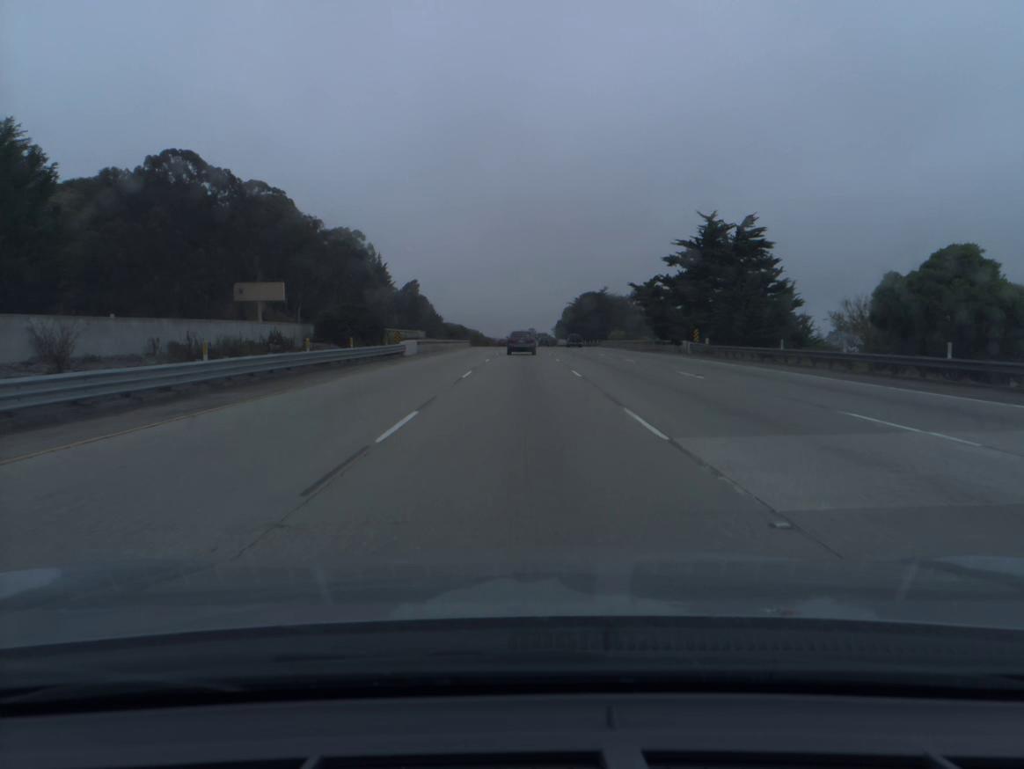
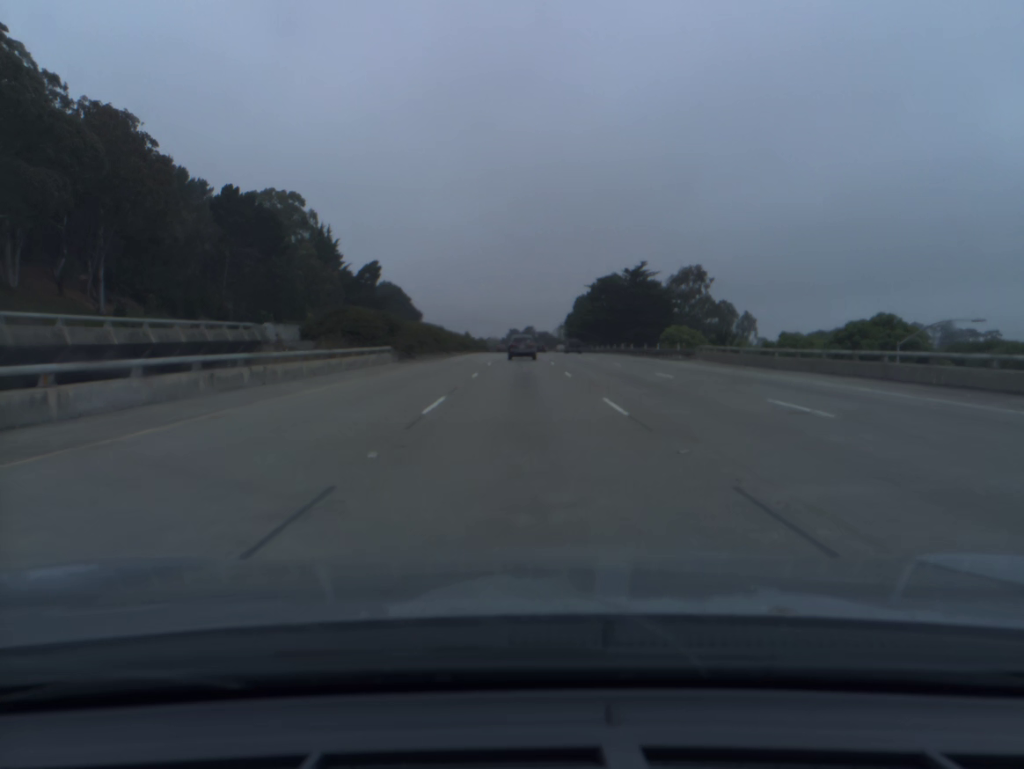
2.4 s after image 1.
(0.0, +69.1) m; 0°
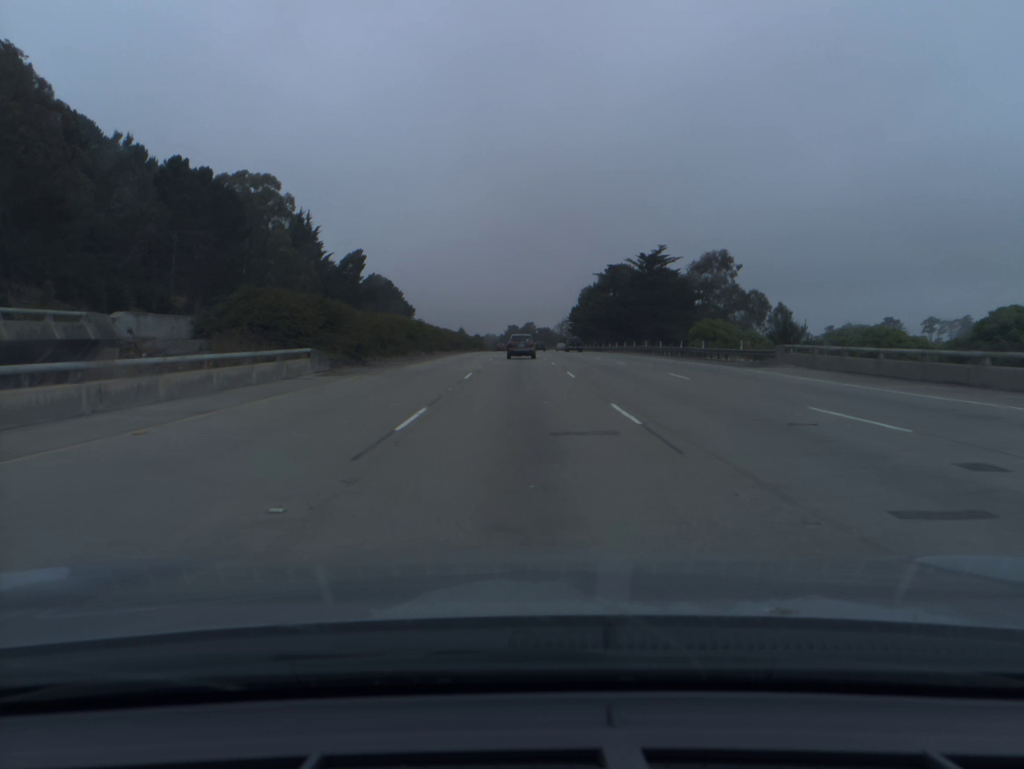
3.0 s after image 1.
(0.0, +17.3) m; 0°
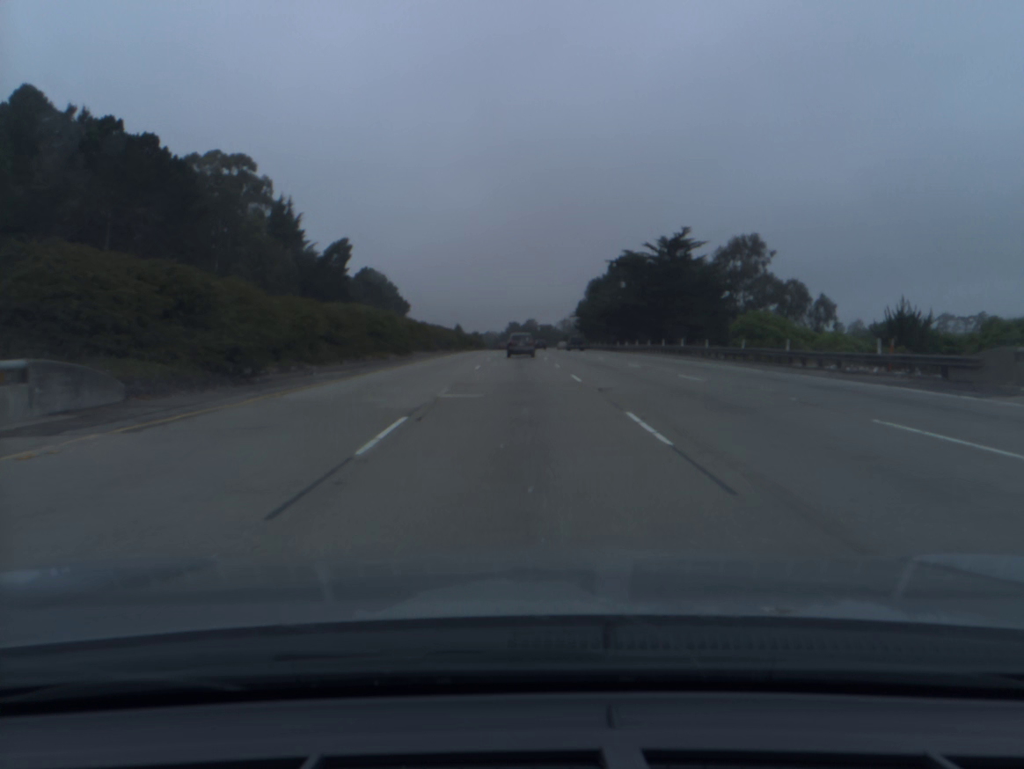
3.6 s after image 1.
(0.0, +17.3) m; 0°
